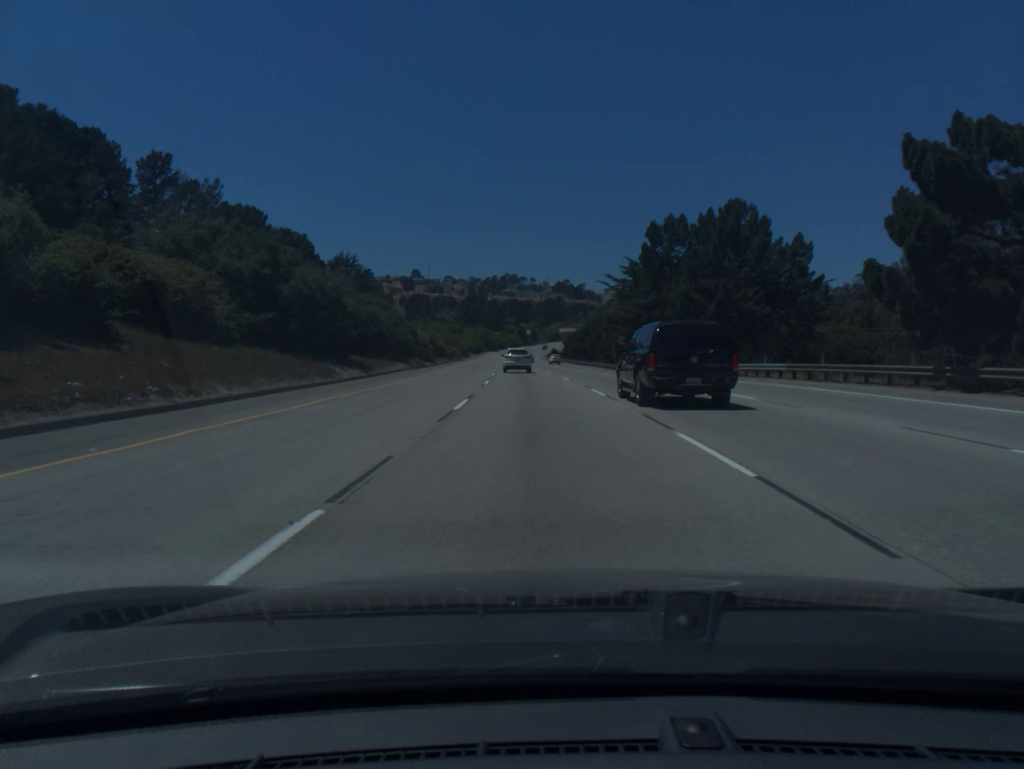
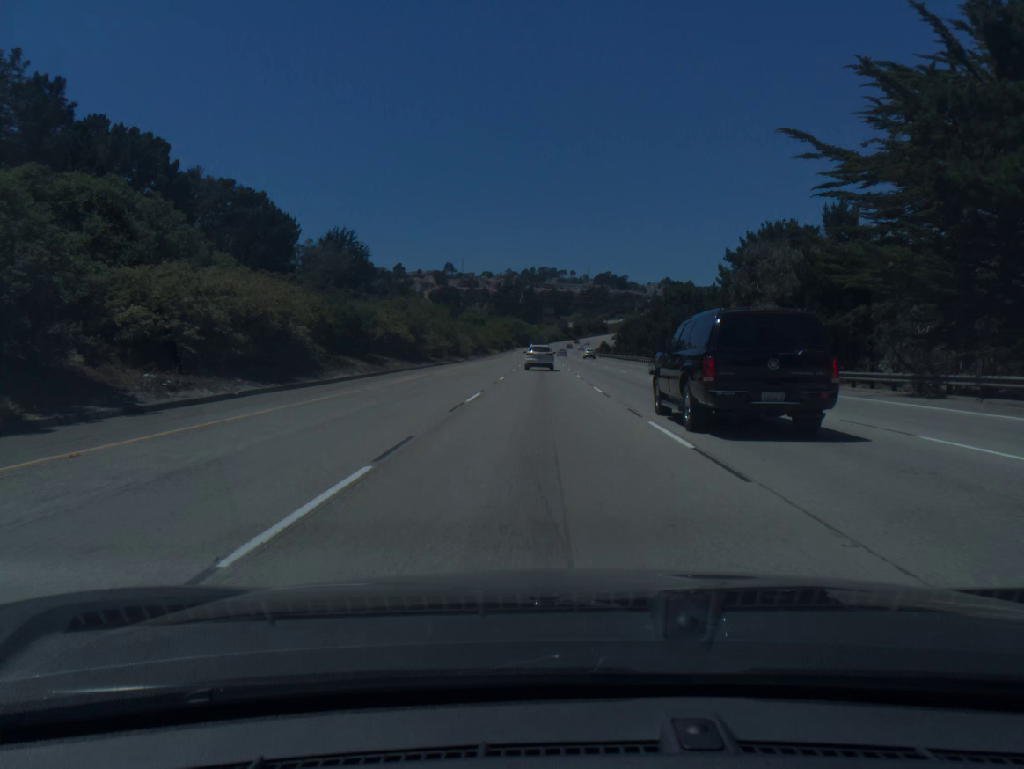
(-1.6, +56.0) m; -3°
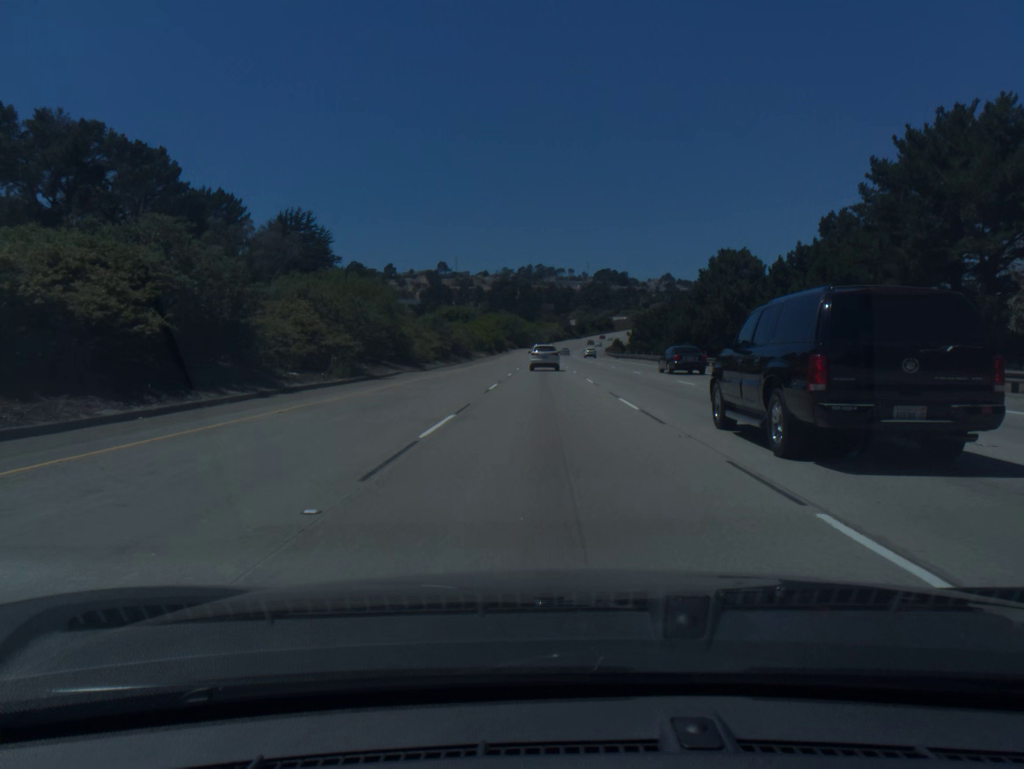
(-0.1, +37.2) m; 0°
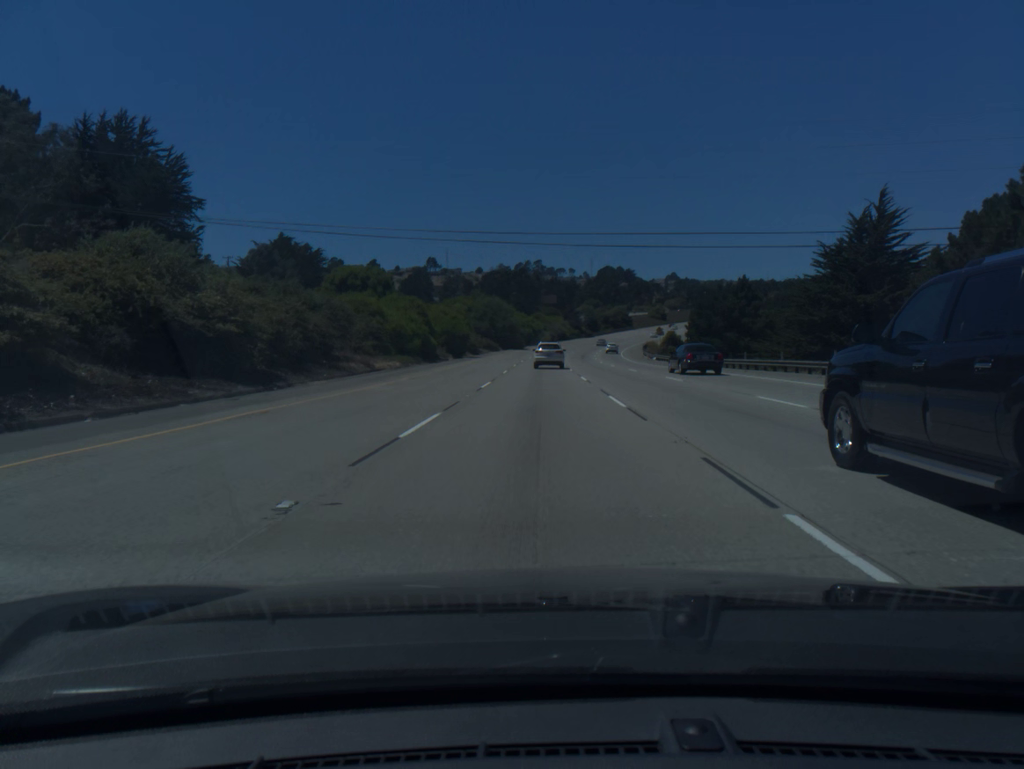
(+0.2, +73.2) m; 0°
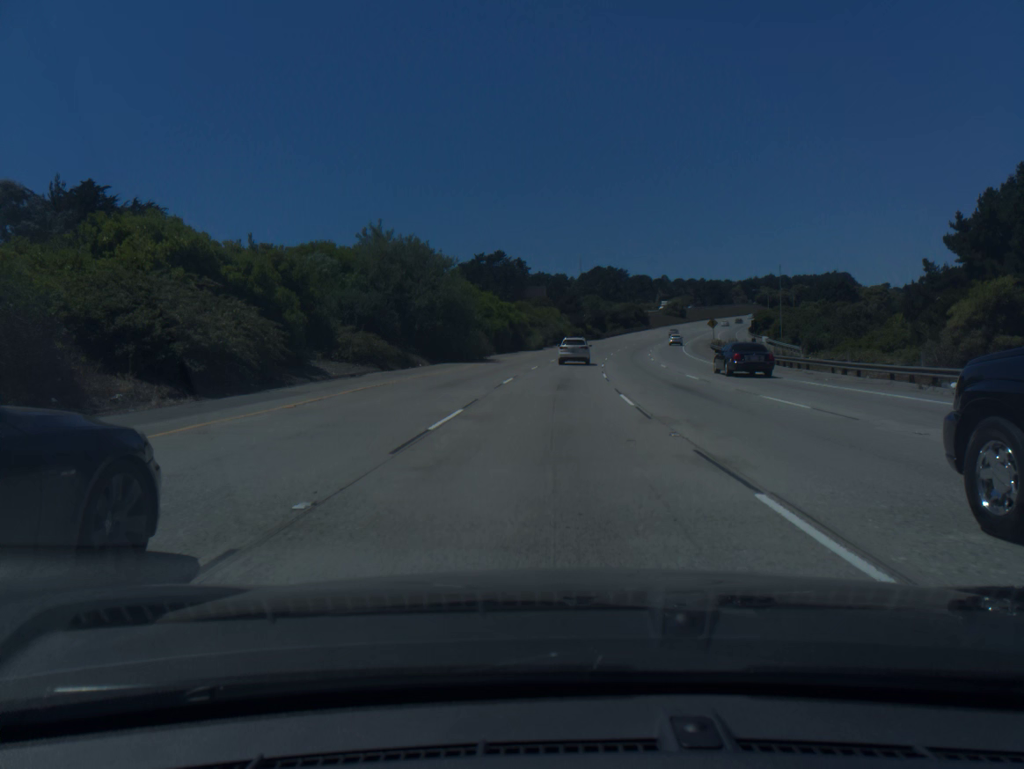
(+0.1, +71.9) m; +1°
